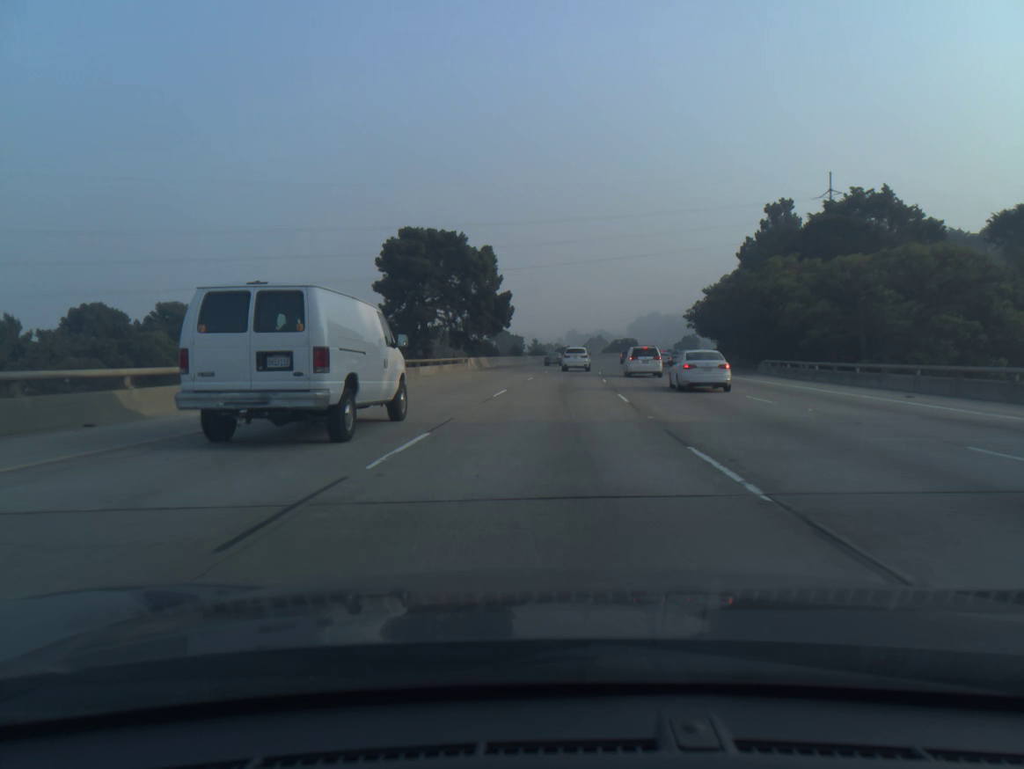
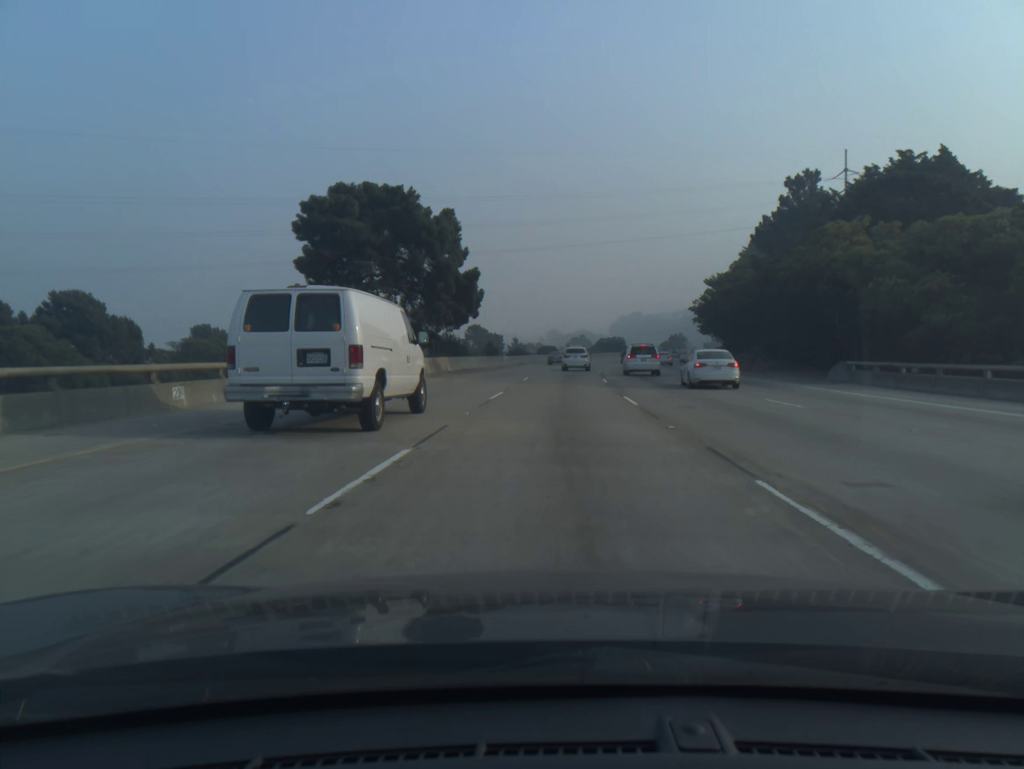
(+0.2, +16.9) m; +1°
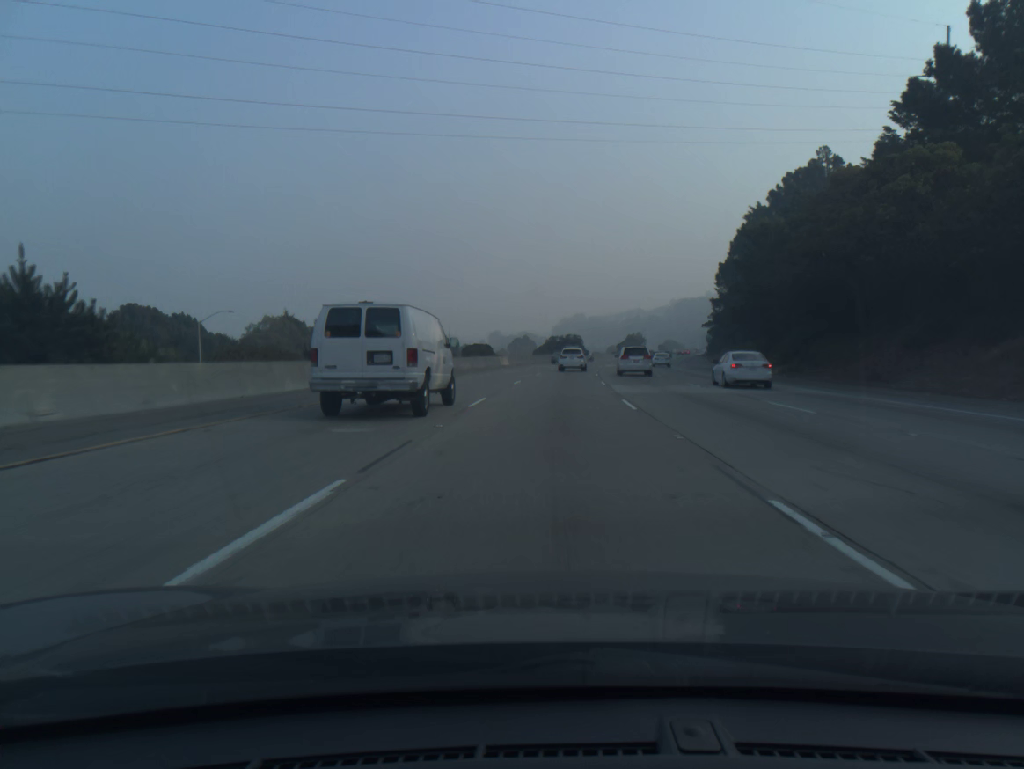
(+1.8, +50.7) m; +4°
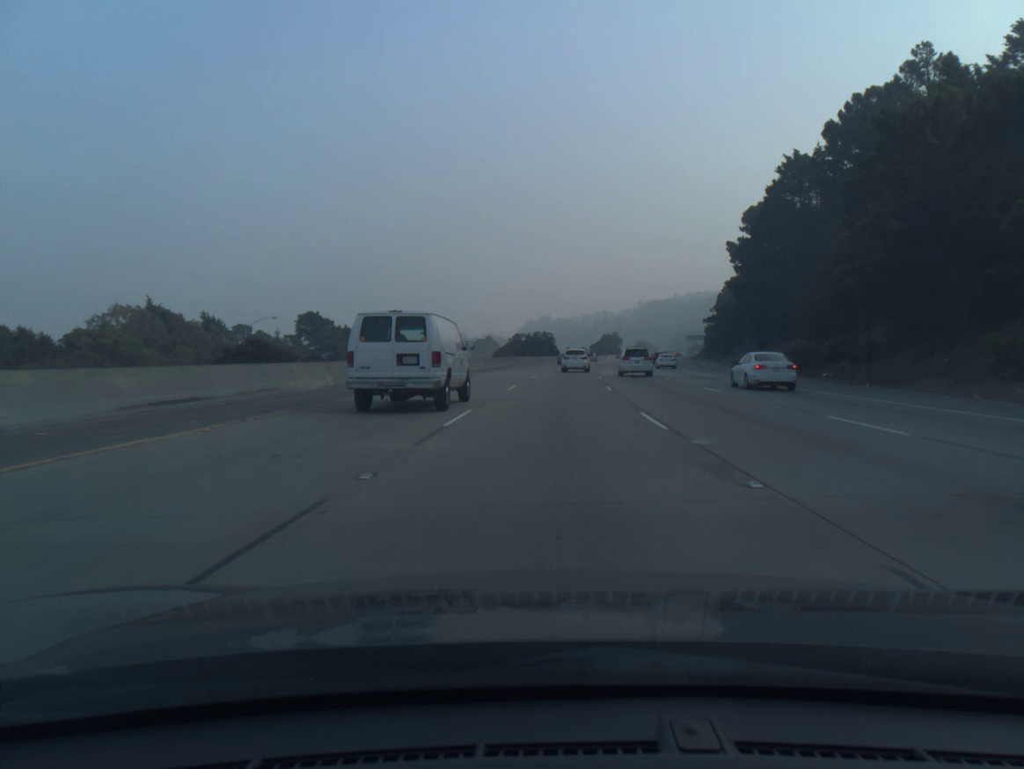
(+0.8, +33.9) m; +3°
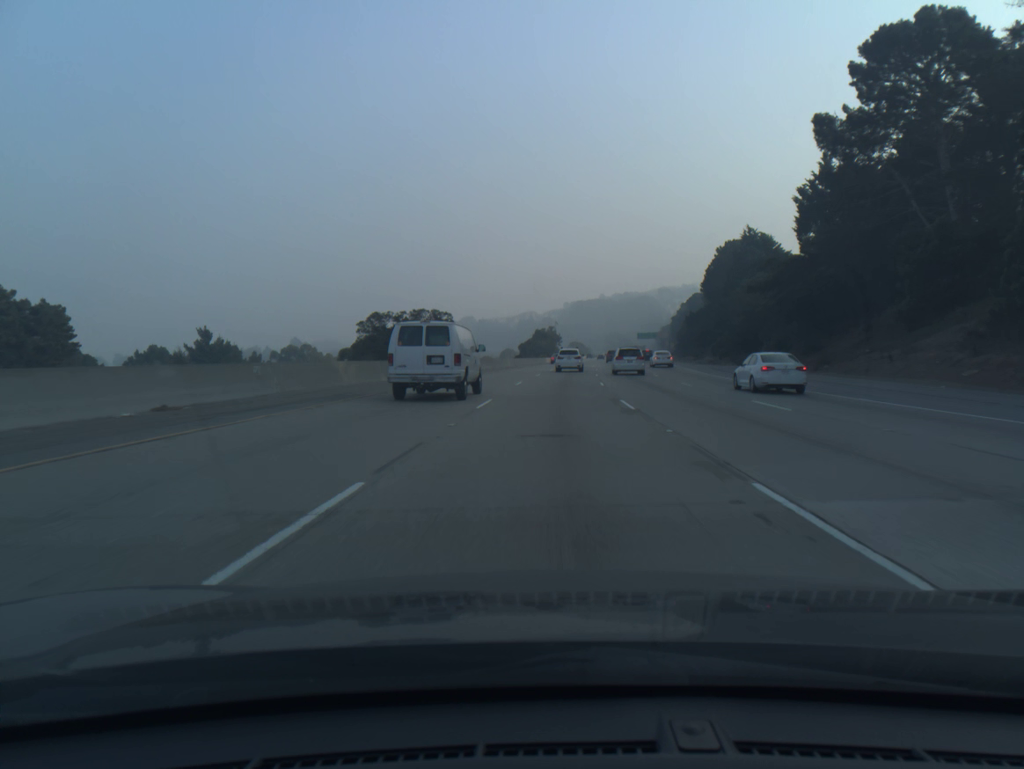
(+3.1, +67.7) m; +5°
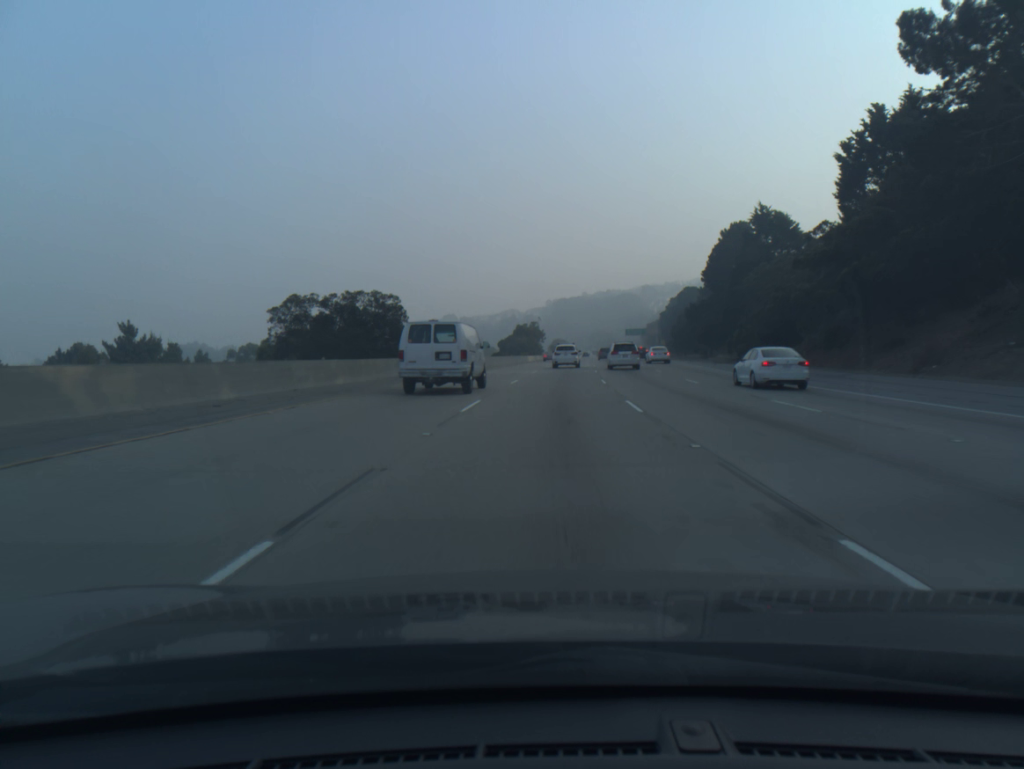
(+0.2, +17.0) m; +1°
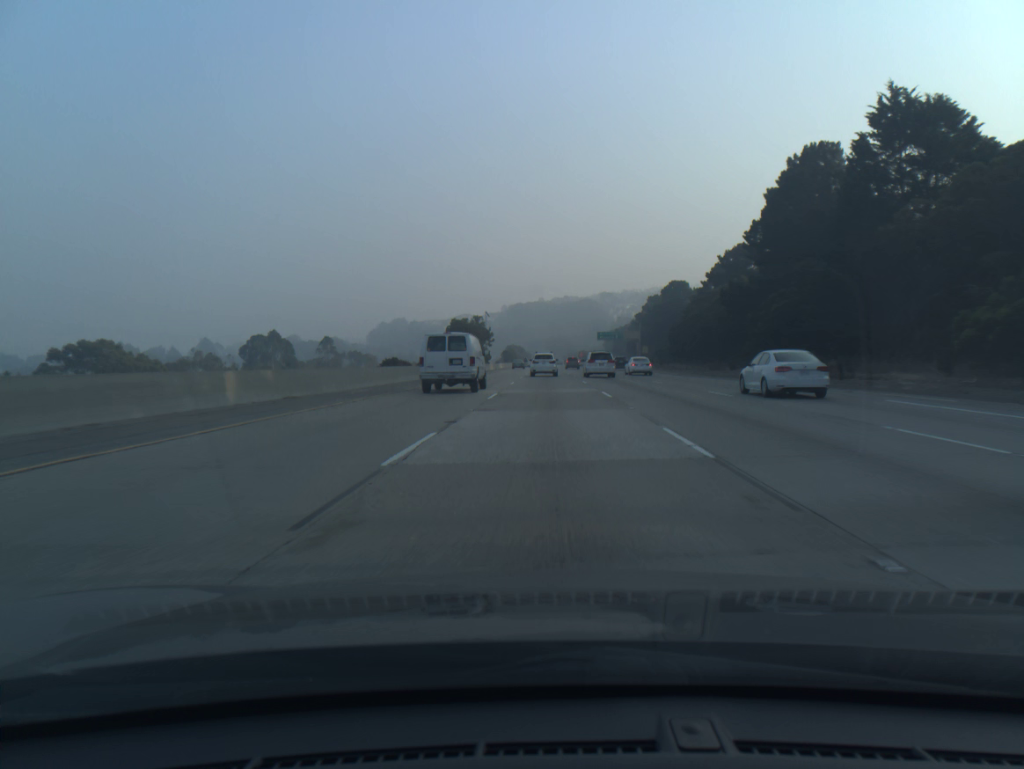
(+1.5, +50.9) m; +3°
